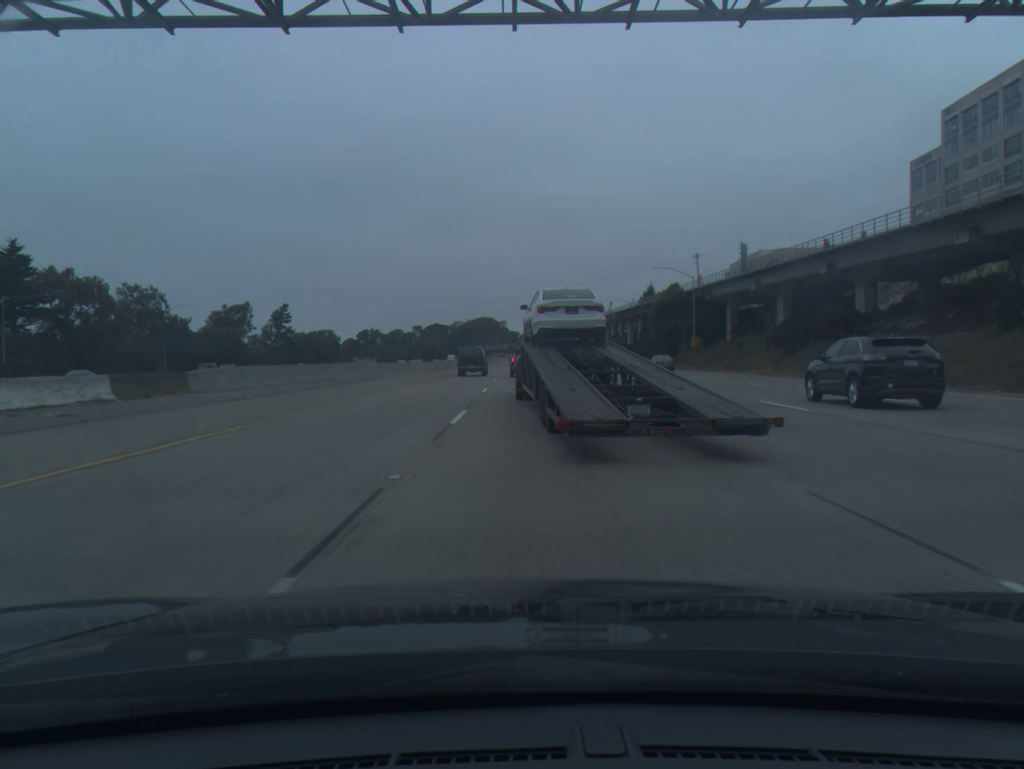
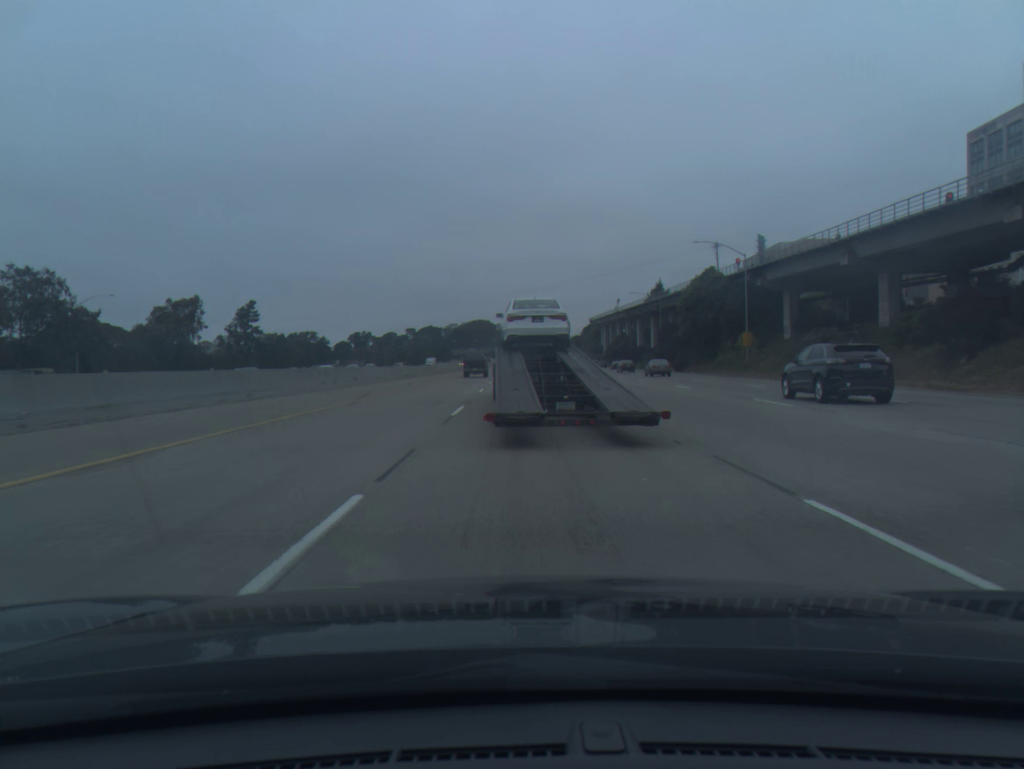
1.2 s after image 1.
(0.0, +26.0) m; 0°
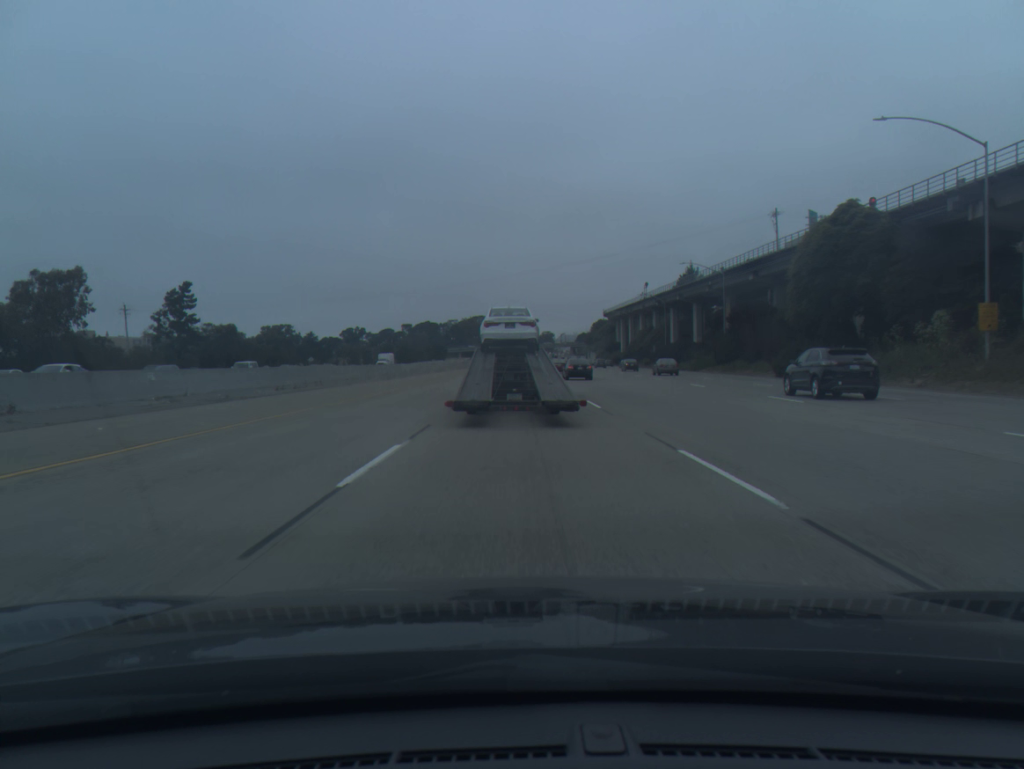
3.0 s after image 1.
(0.0, +39.6) m; 0°
